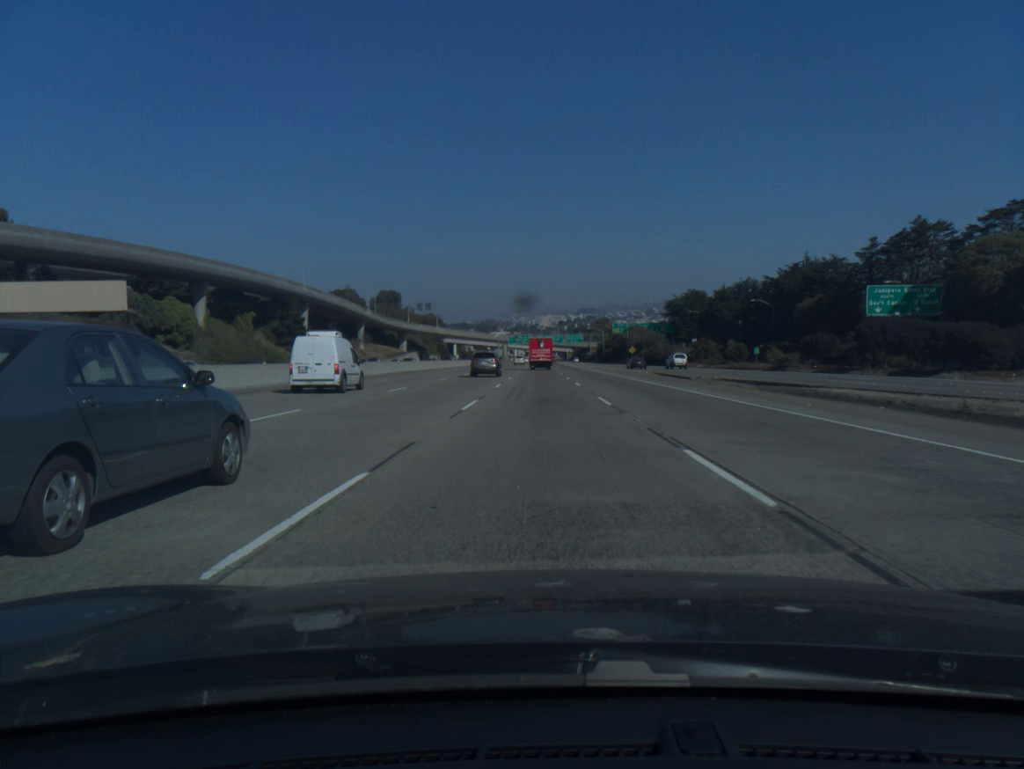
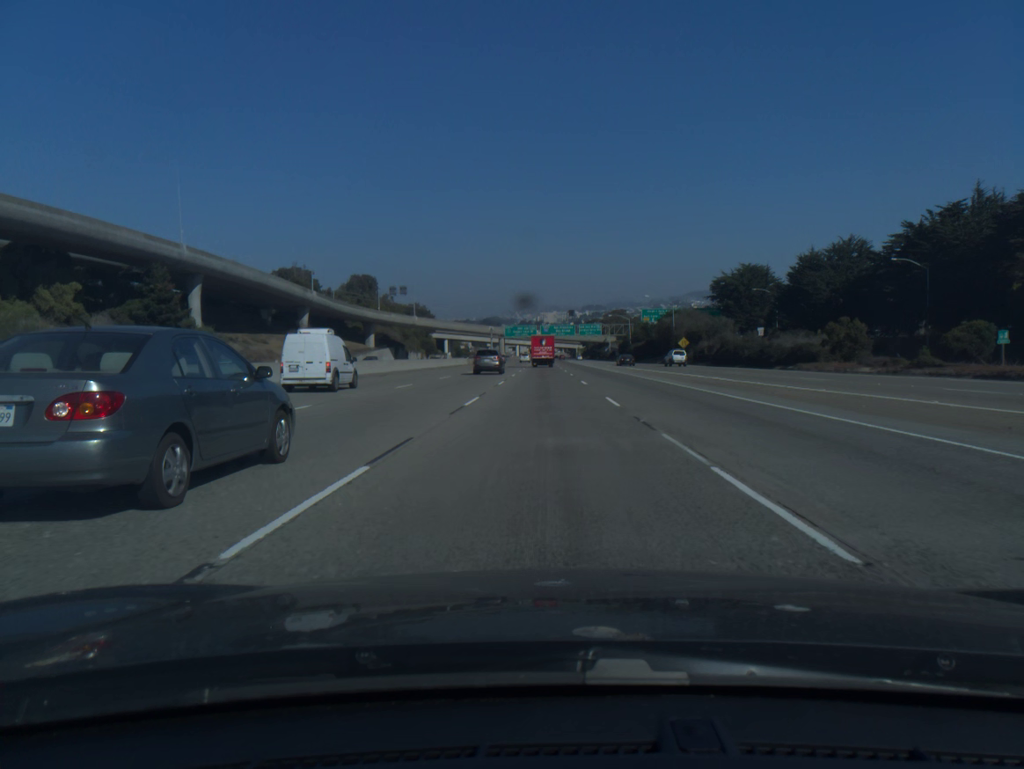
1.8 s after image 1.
(-0.1, +56.9) m; 0°
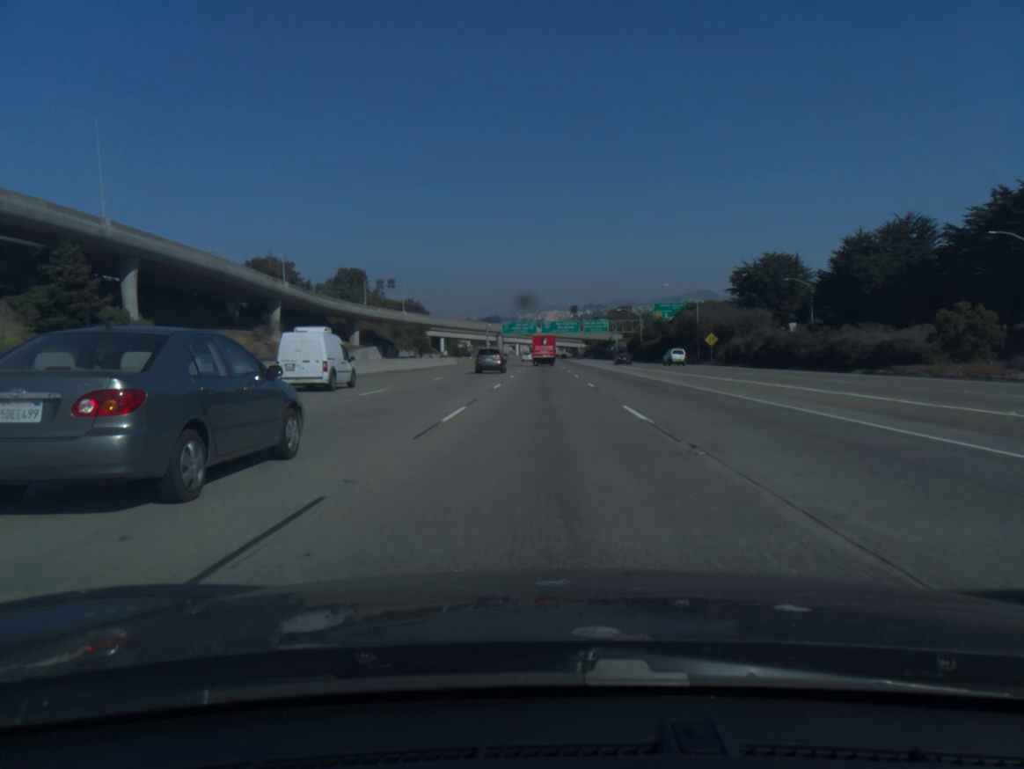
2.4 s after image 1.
(0.0, +19.1) m; 0°
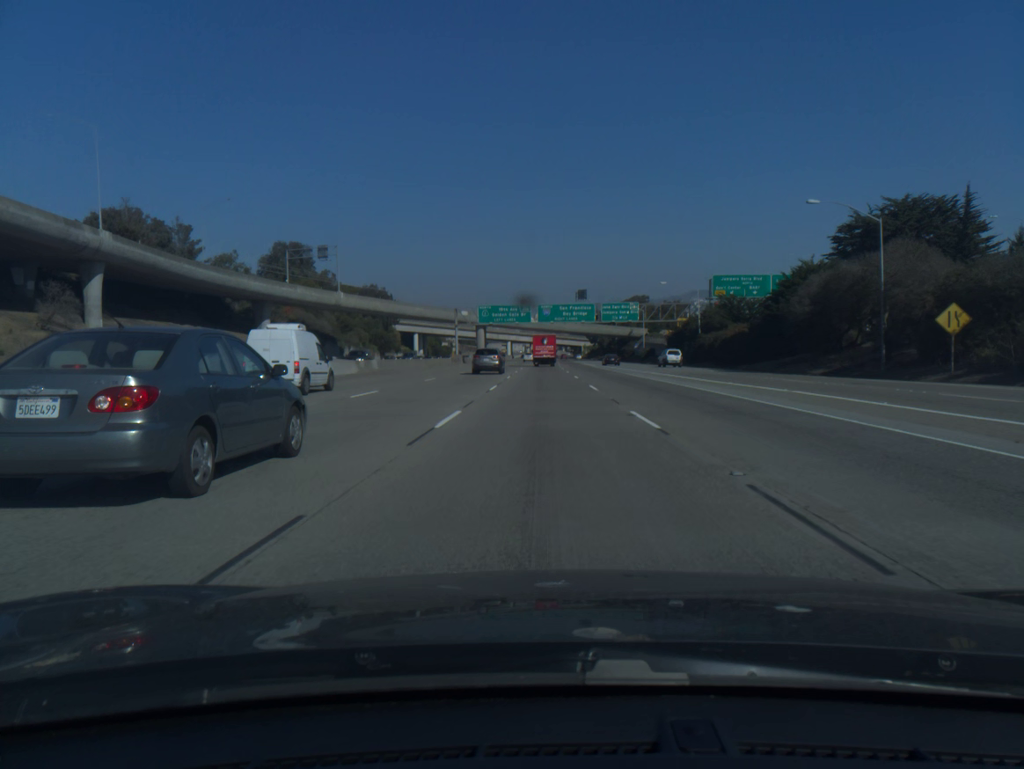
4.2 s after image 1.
(+0.1, +57.8) m; 0°
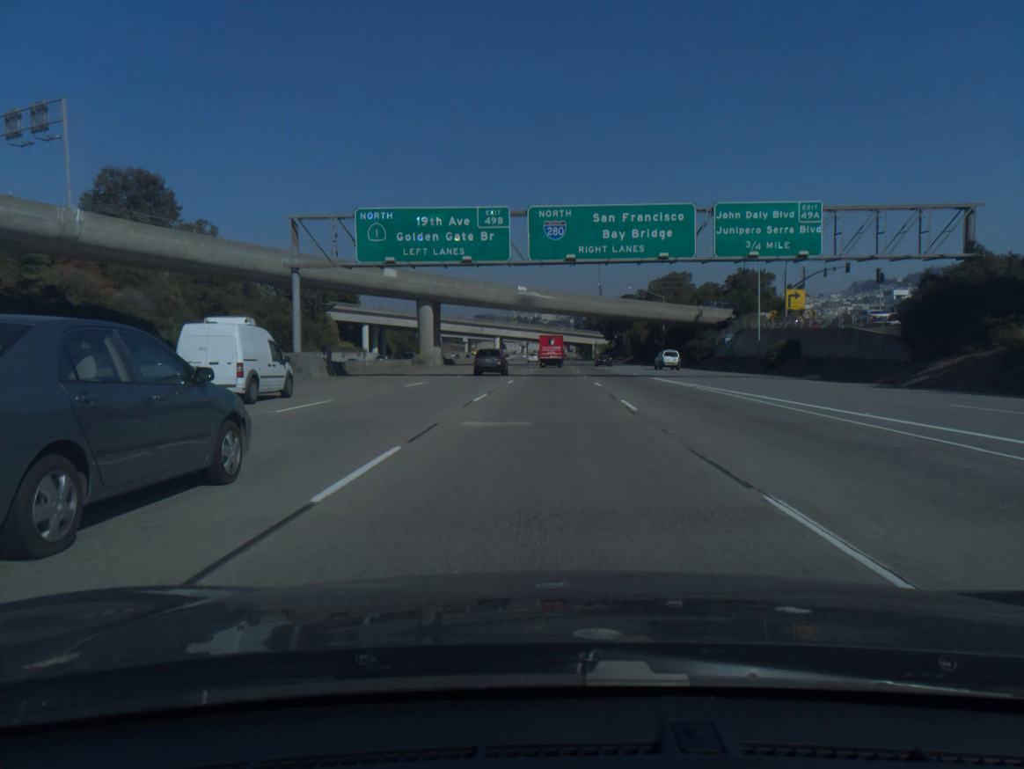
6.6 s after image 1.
(0.0, +77.7) m; 0°
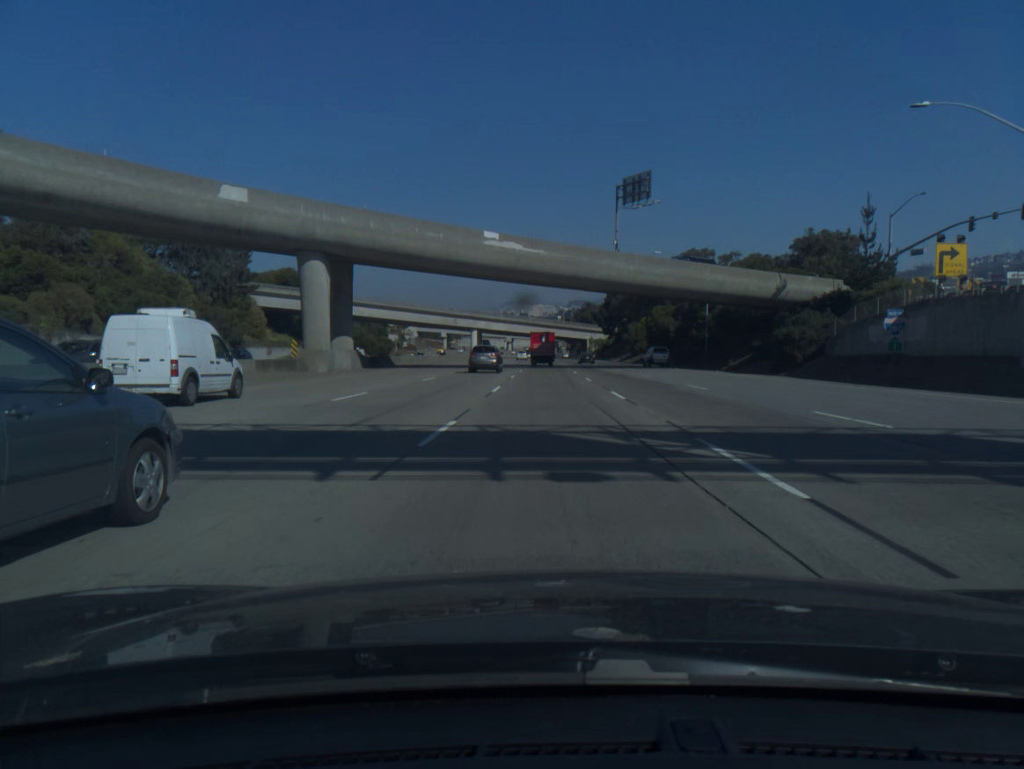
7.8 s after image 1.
(+0.3, +39.0) m; +1°
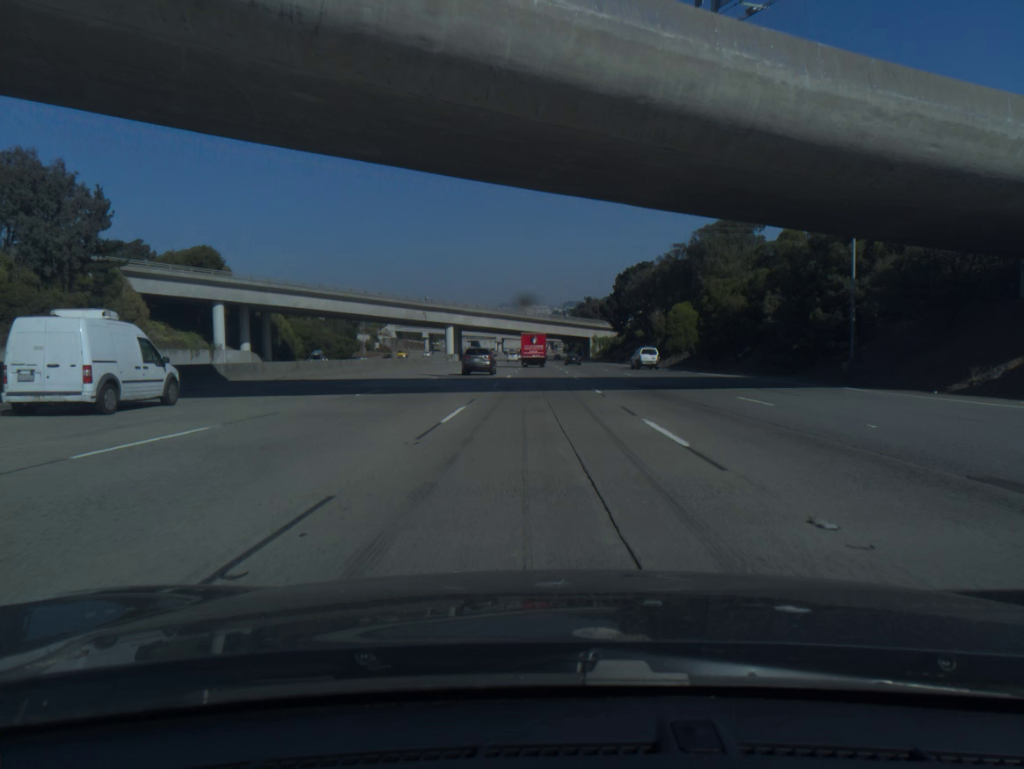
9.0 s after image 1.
(+0.3, +39.1) m; +1°
